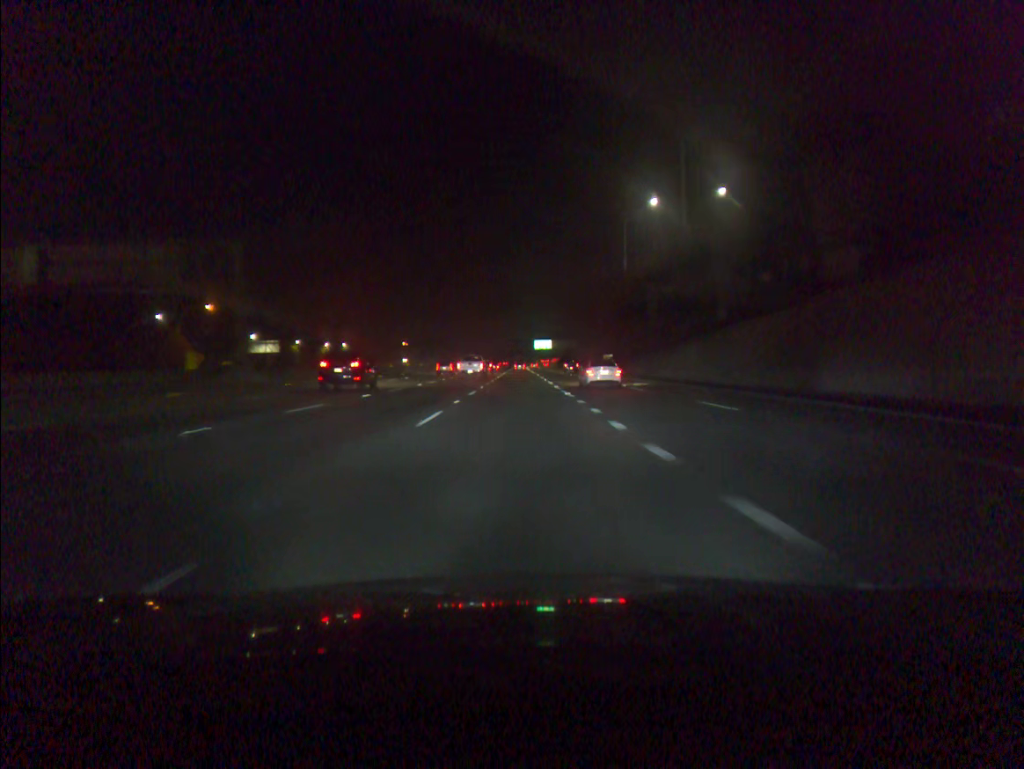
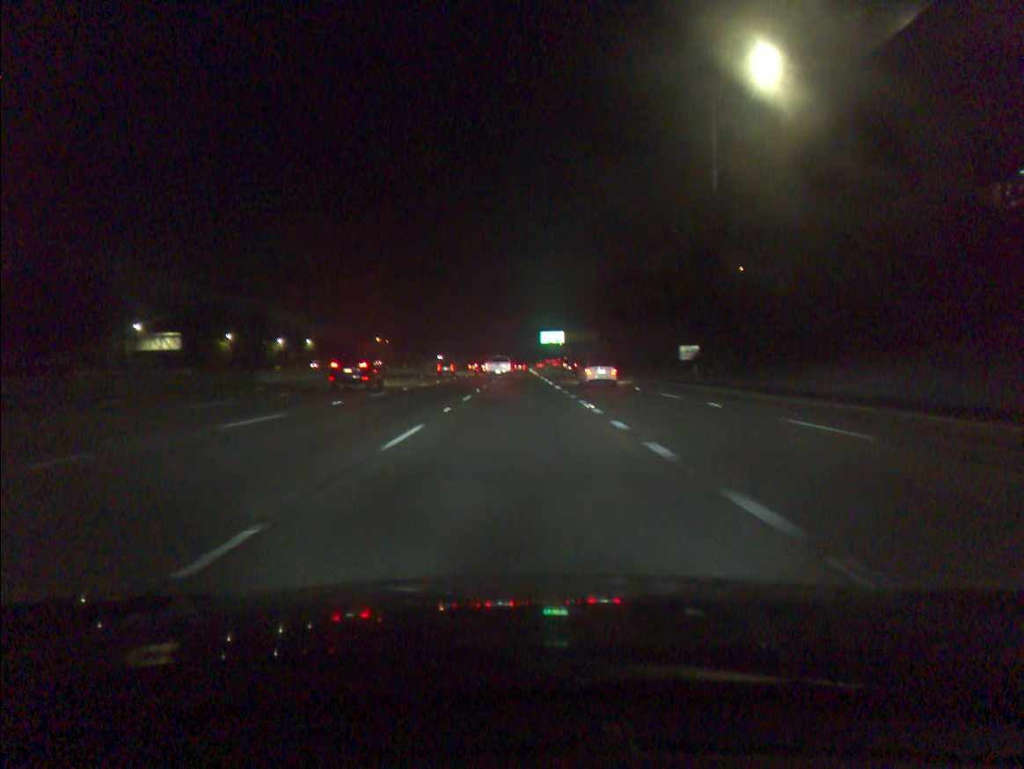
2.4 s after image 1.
(+0.1, +62.5) m; 0°
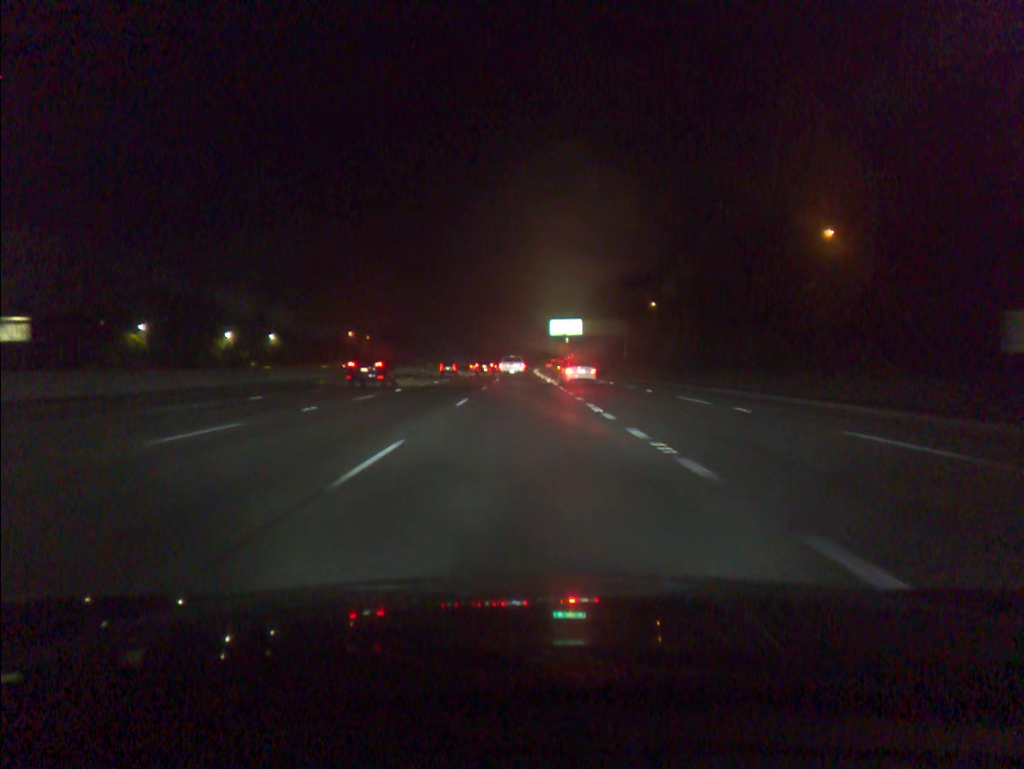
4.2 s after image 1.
(0.0, +46.8) m; 0°
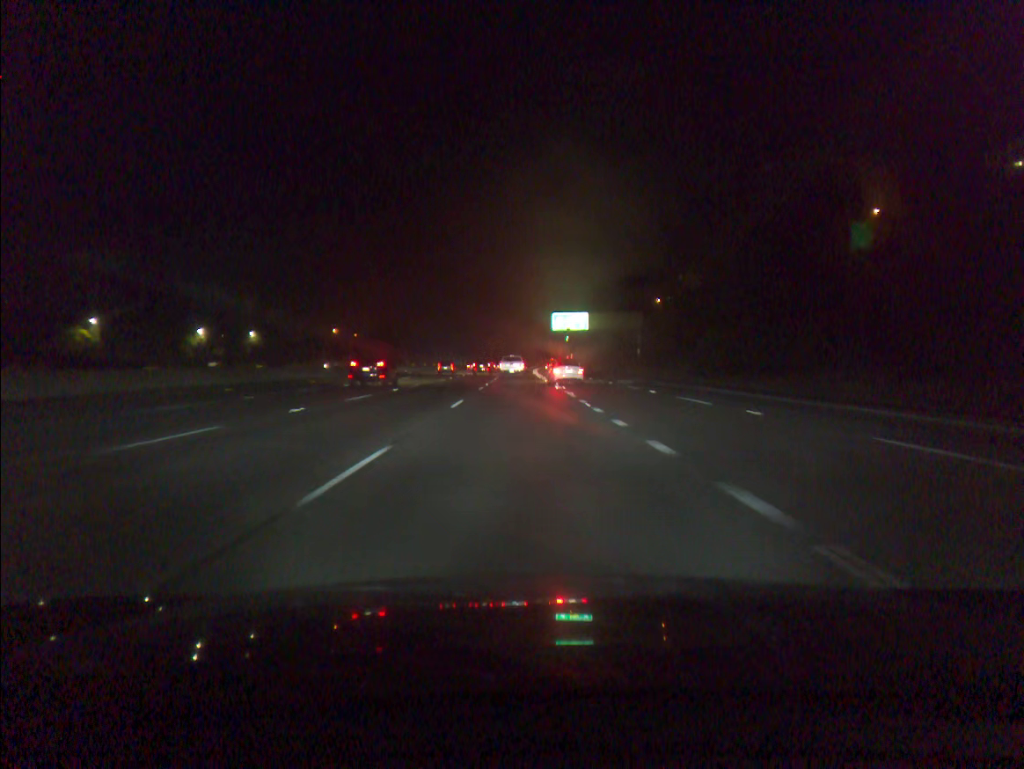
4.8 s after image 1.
(0.0, +15.6) m; 0°
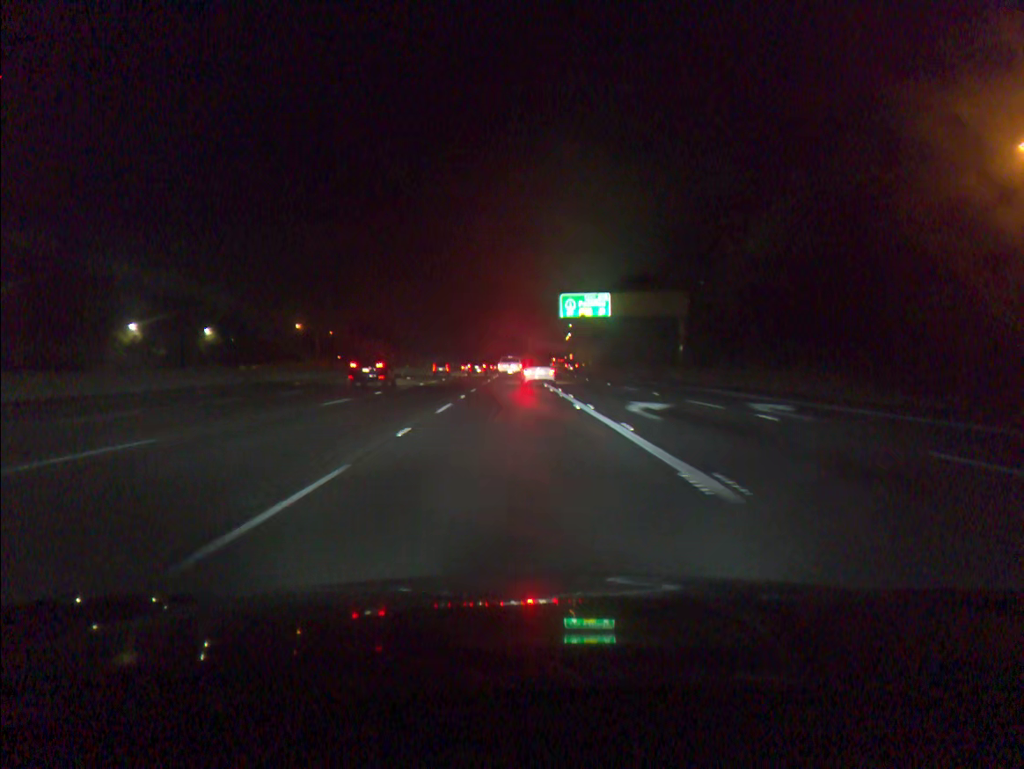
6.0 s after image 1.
(+0.1, +31.3) m; 0°
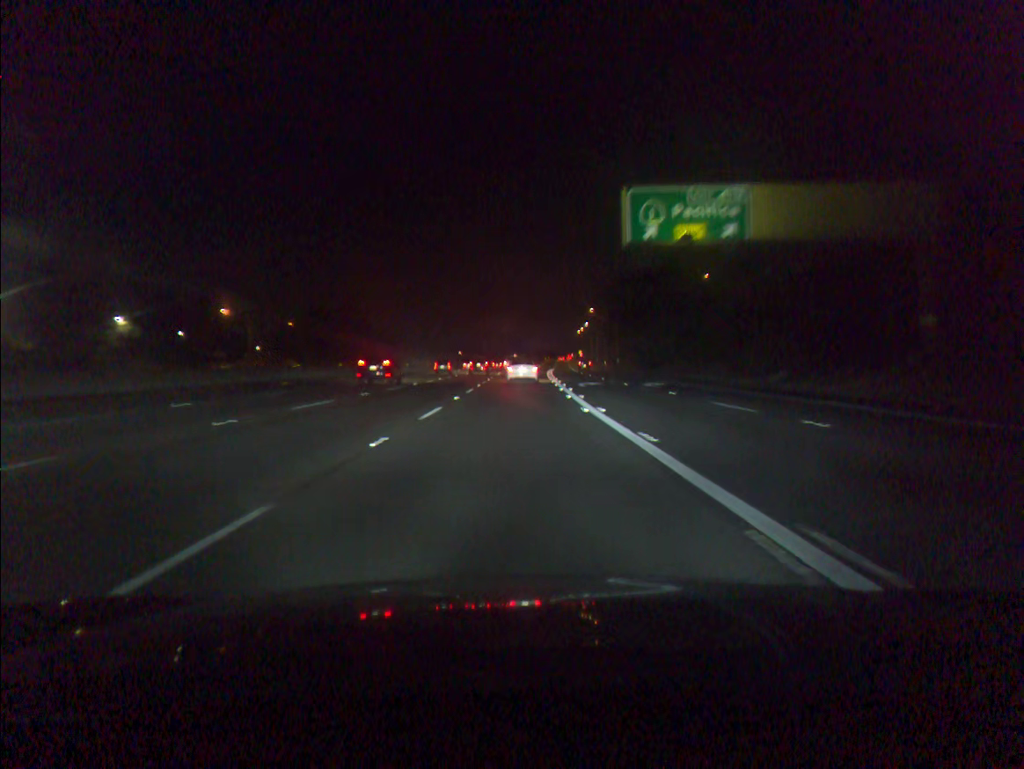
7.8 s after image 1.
(-0.2, +46.6) m; 0°
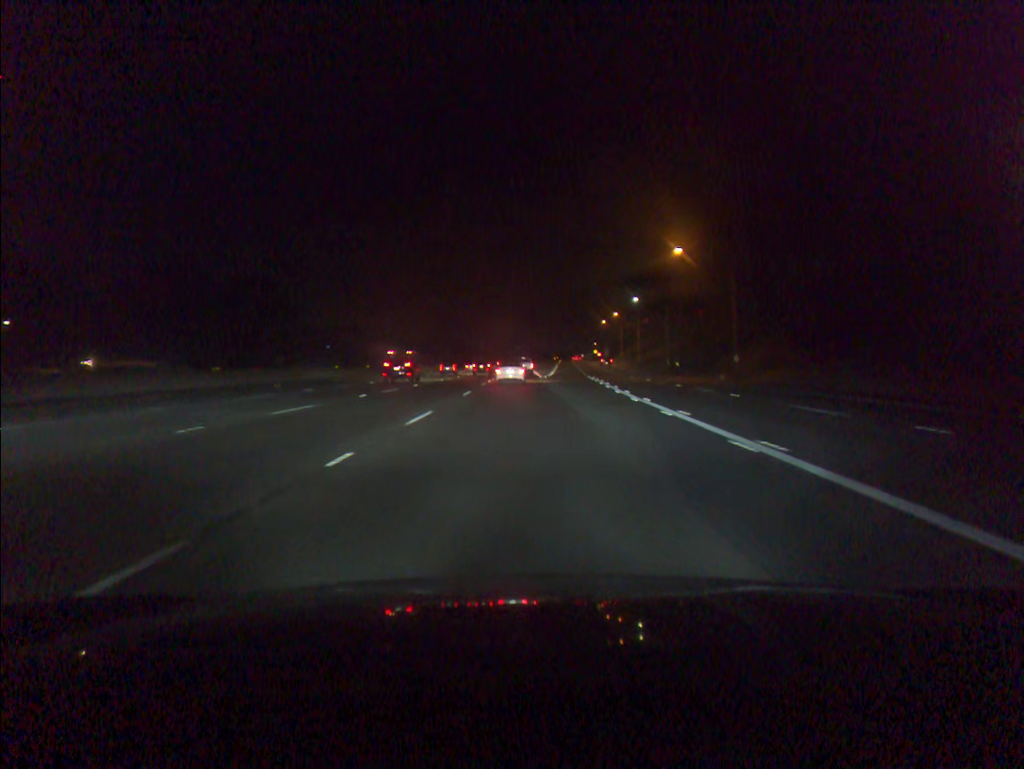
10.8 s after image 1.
(0.0, +74.8) m; 0°
